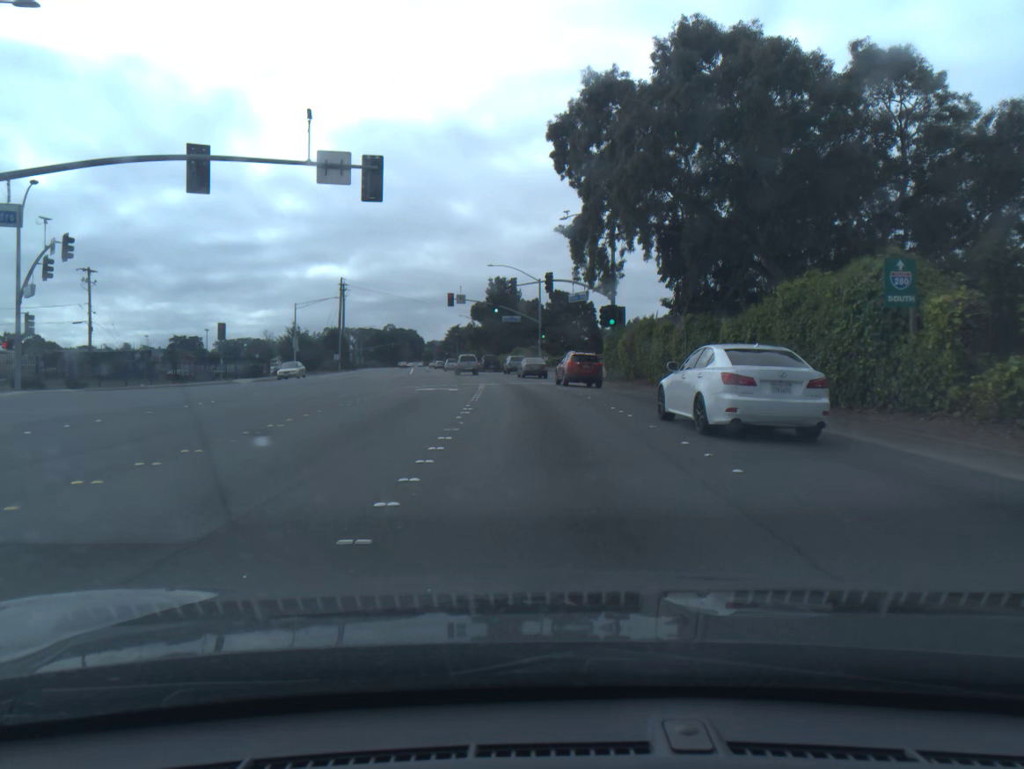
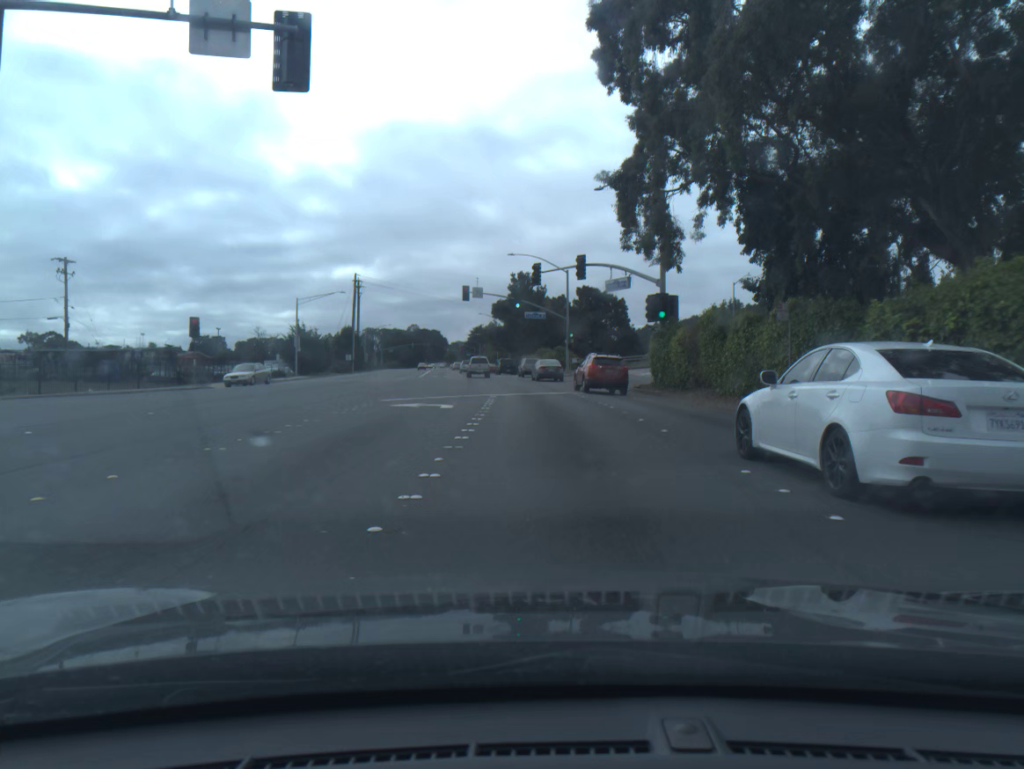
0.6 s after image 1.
(-0.1, +9.5) m; -2°
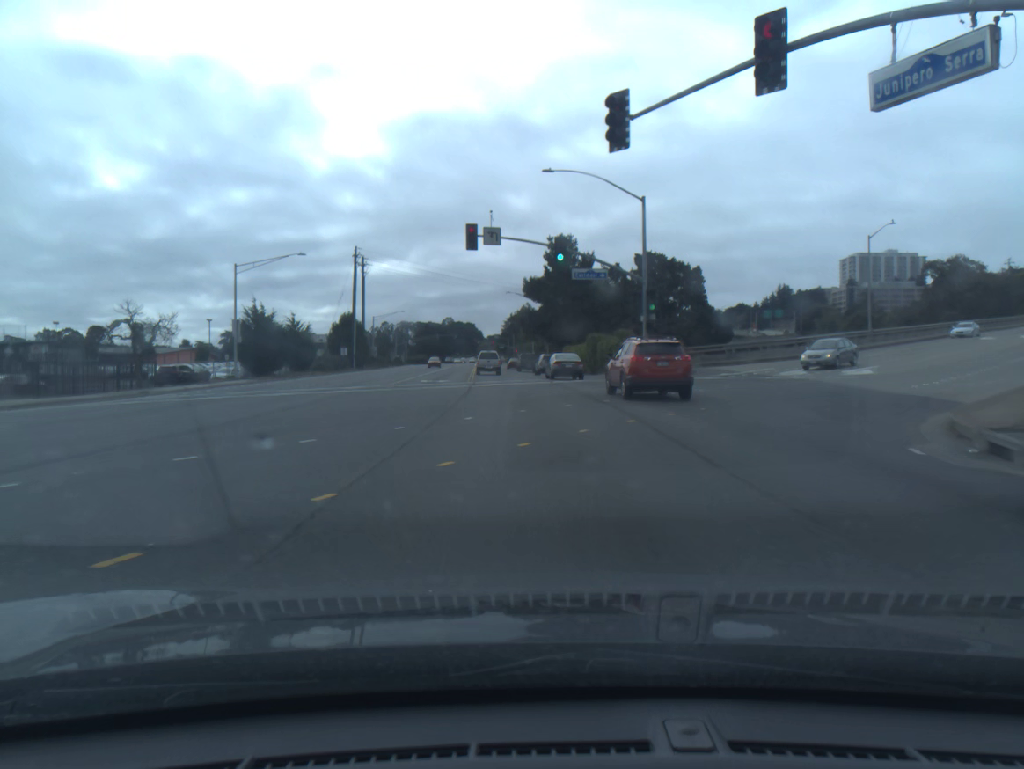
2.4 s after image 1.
(-0.9, +28.4) m; -2°
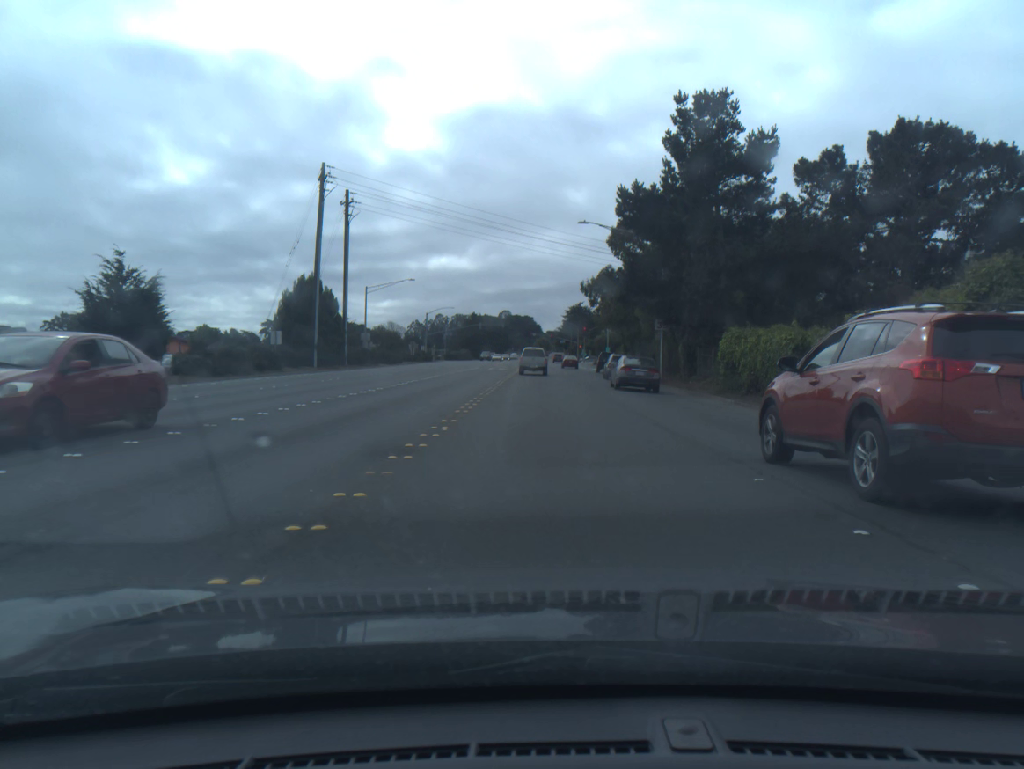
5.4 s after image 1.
(-2.4, +47.1) m; -4°
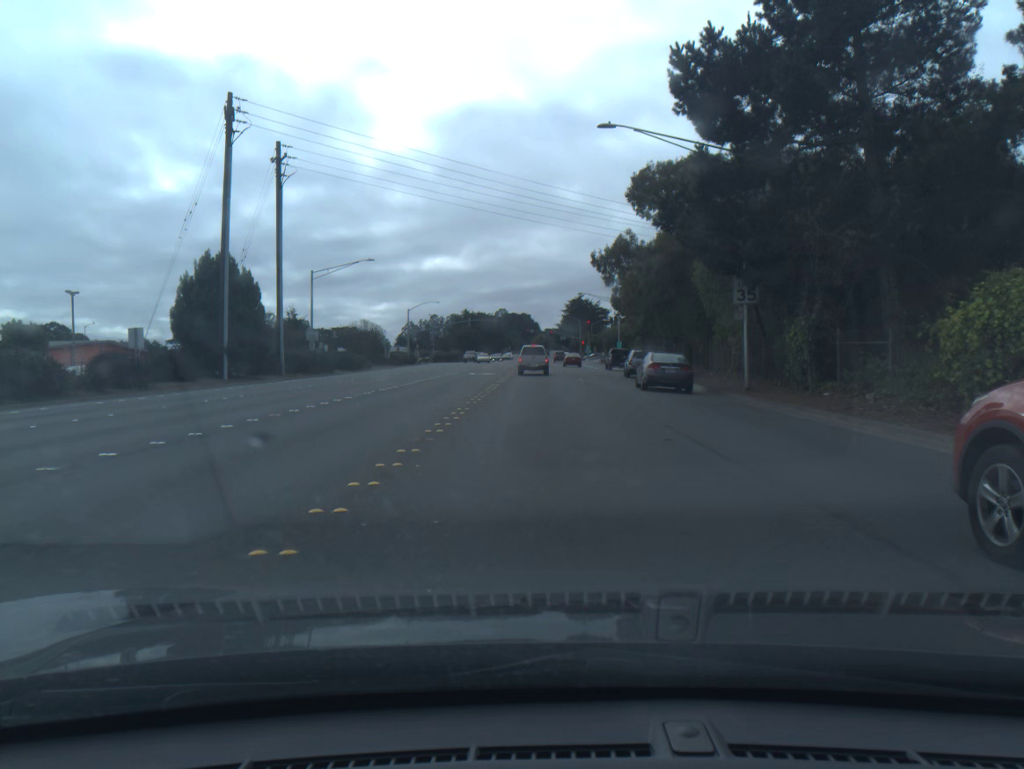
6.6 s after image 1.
(+0.1, +19.0) m; 0°
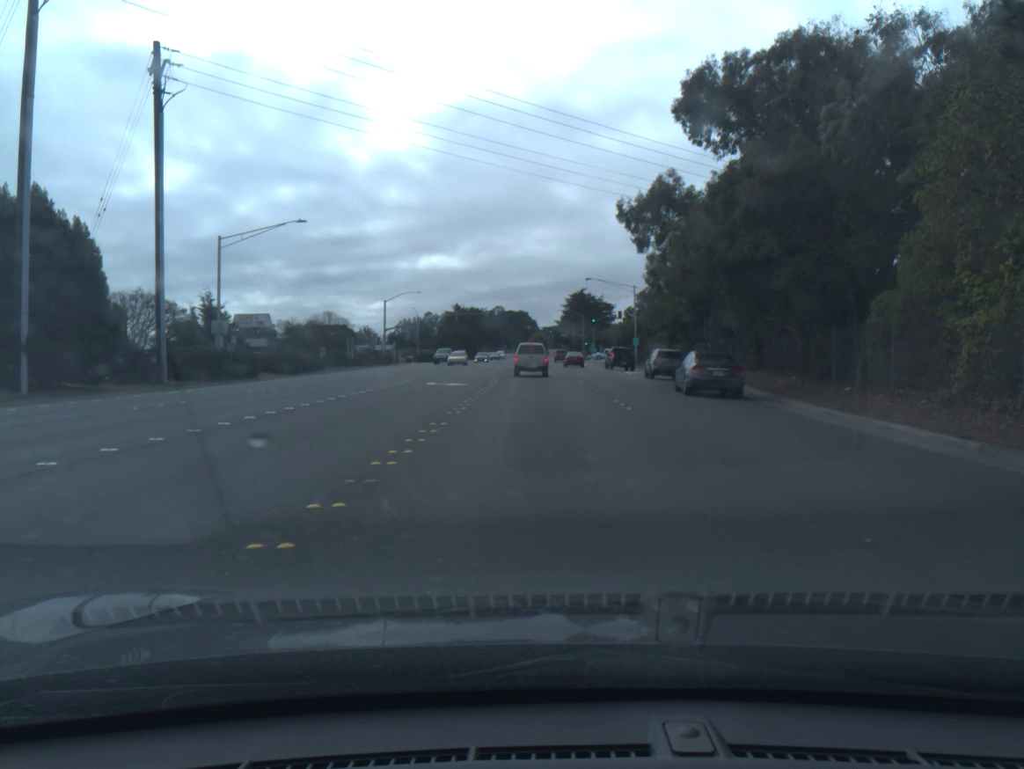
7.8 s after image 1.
(0.0, +18.3) m; 0°
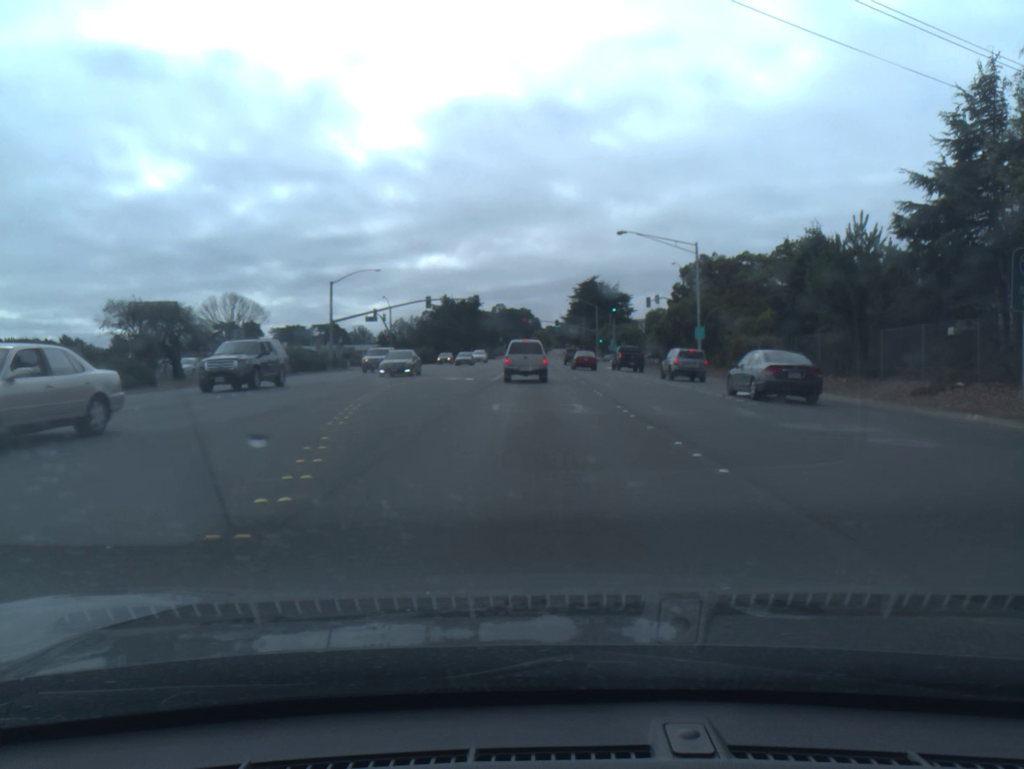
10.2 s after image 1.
(+0.2, +31.6) m; 0°
